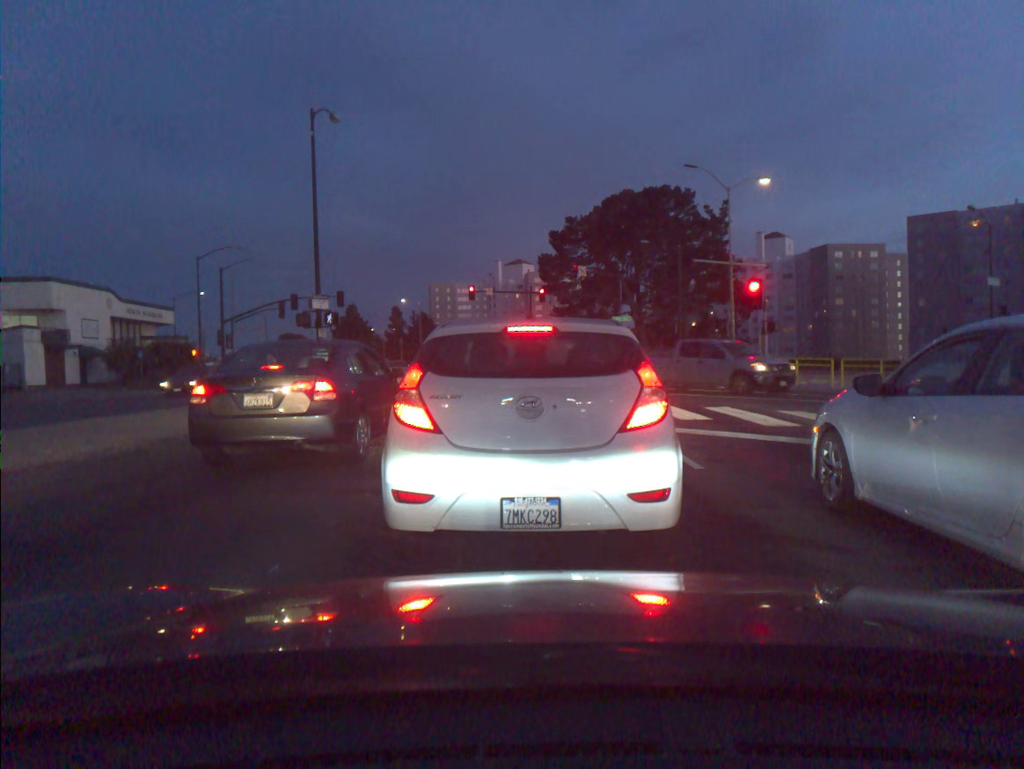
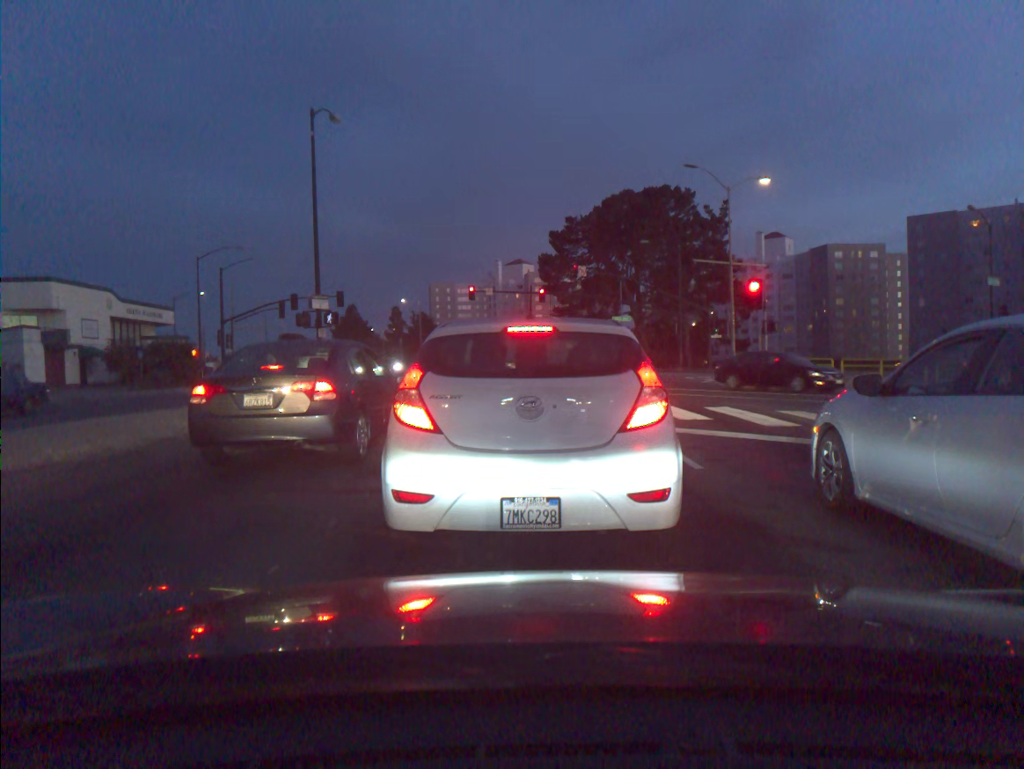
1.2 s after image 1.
(0.0, 0.0) m; 0°
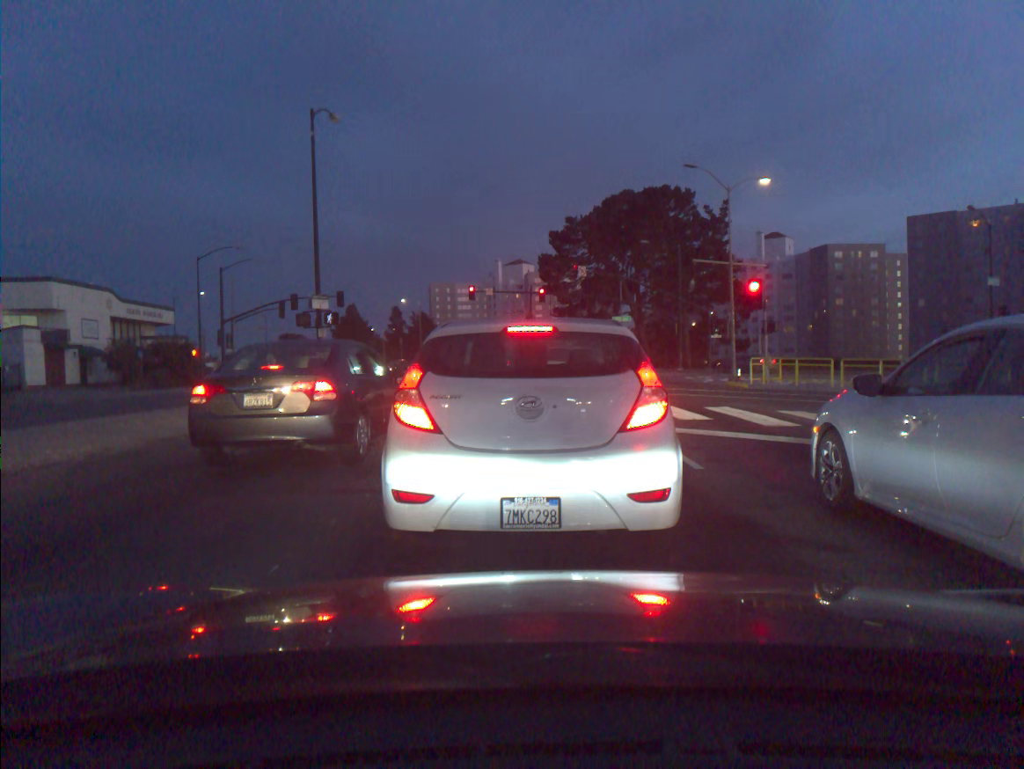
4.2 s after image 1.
(0.0, 0.0) m; 0°
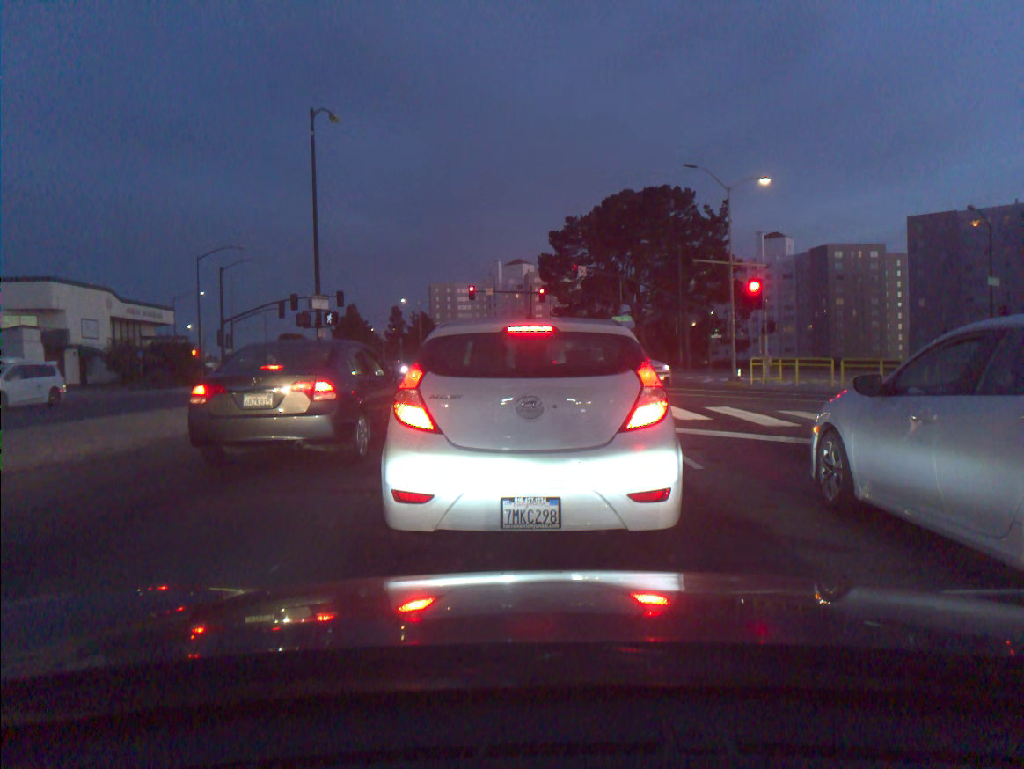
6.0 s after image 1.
(0.0, 0.0) m; 0°
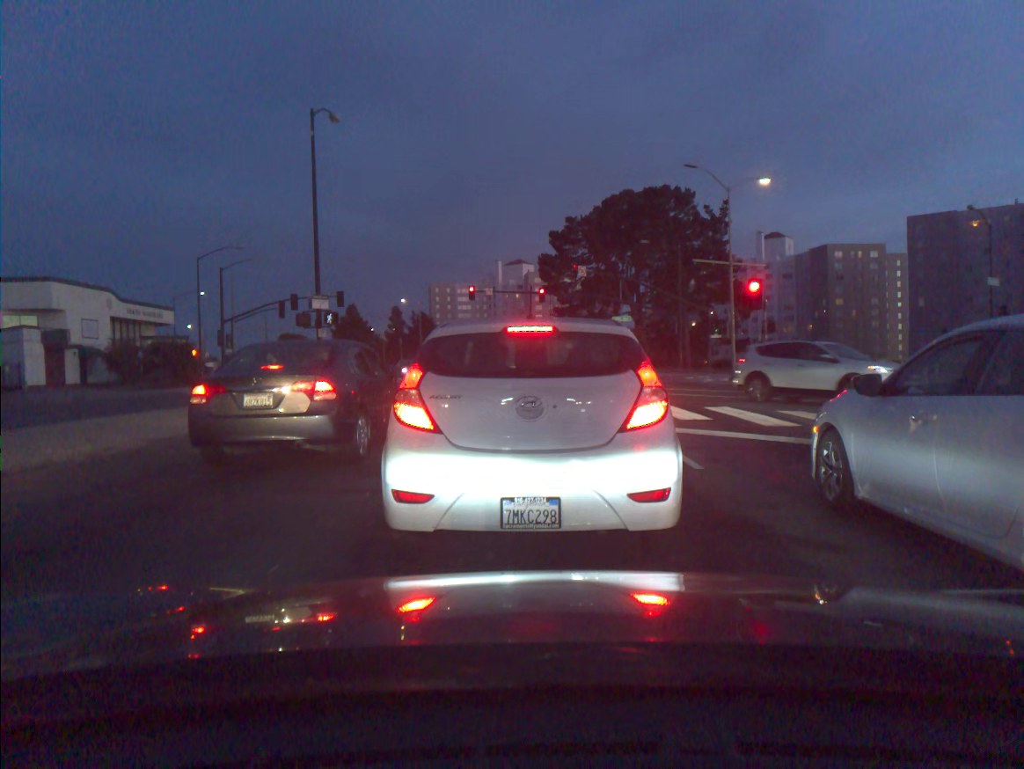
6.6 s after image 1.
(0.0, 0.0) m; 0°
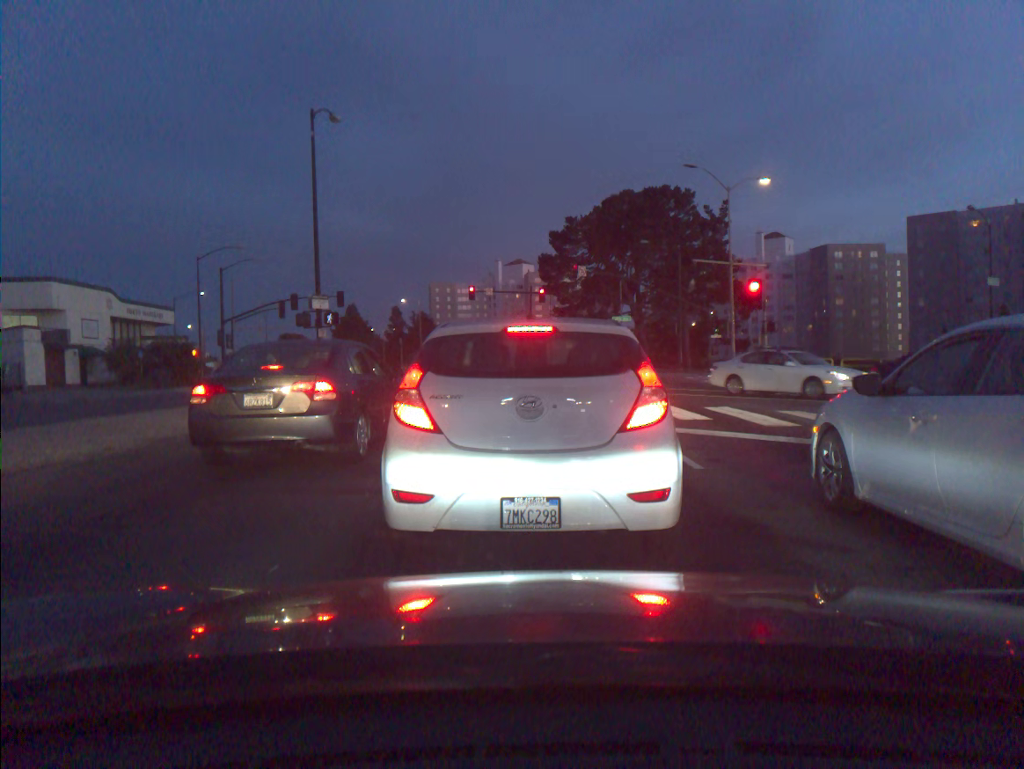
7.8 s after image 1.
(0.0, 0.0) m; 0°
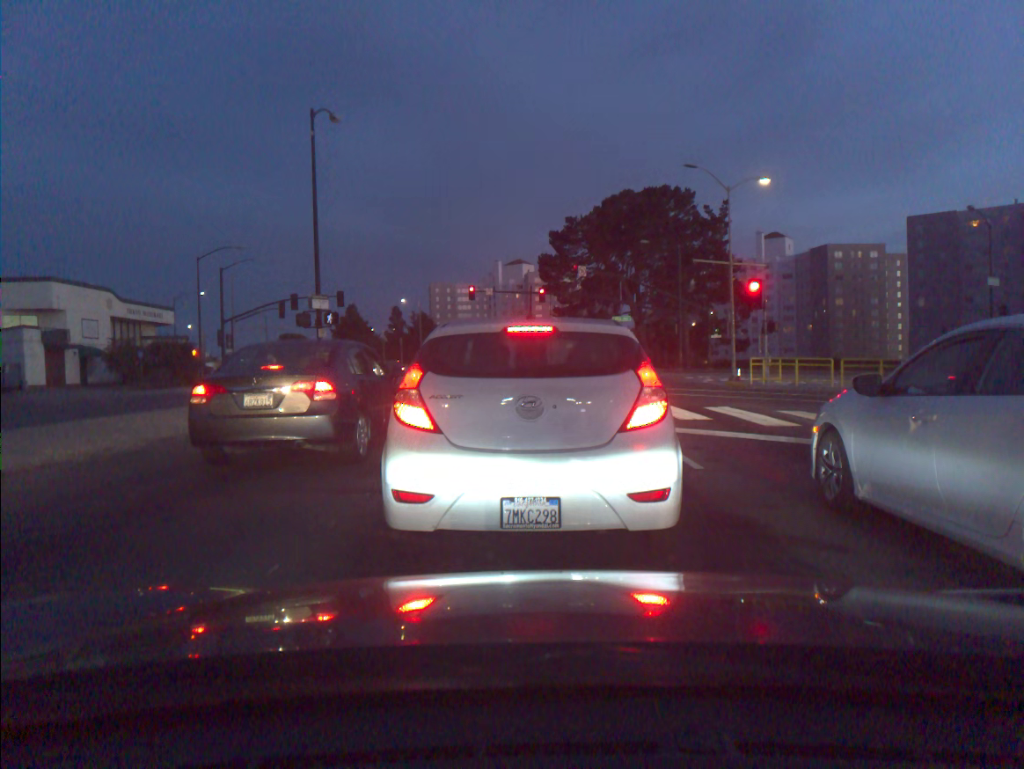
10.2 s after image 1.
(0.0, 0.0) m; 0°
